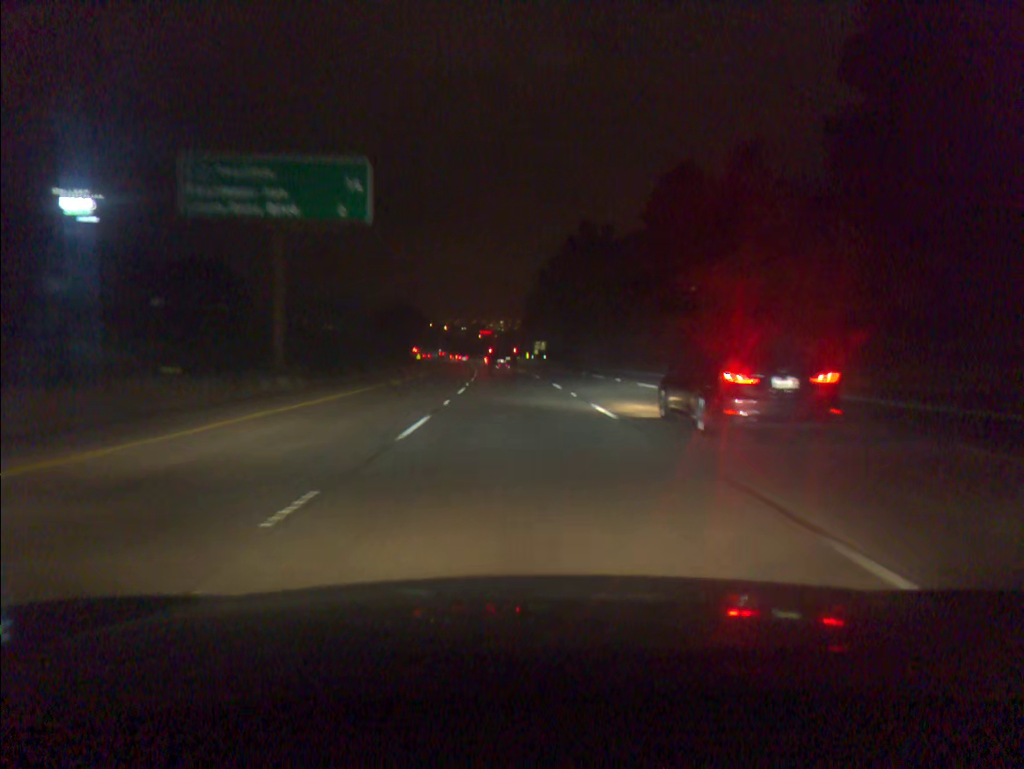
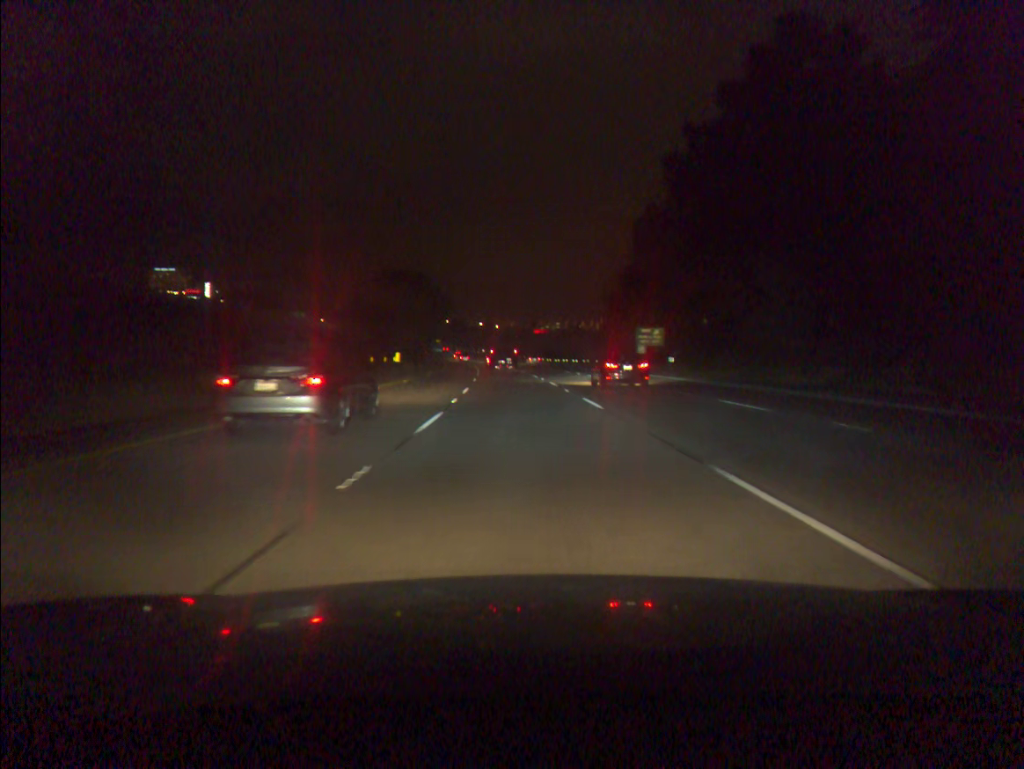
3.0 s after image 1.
(-3.1, +84.1) m; -4°
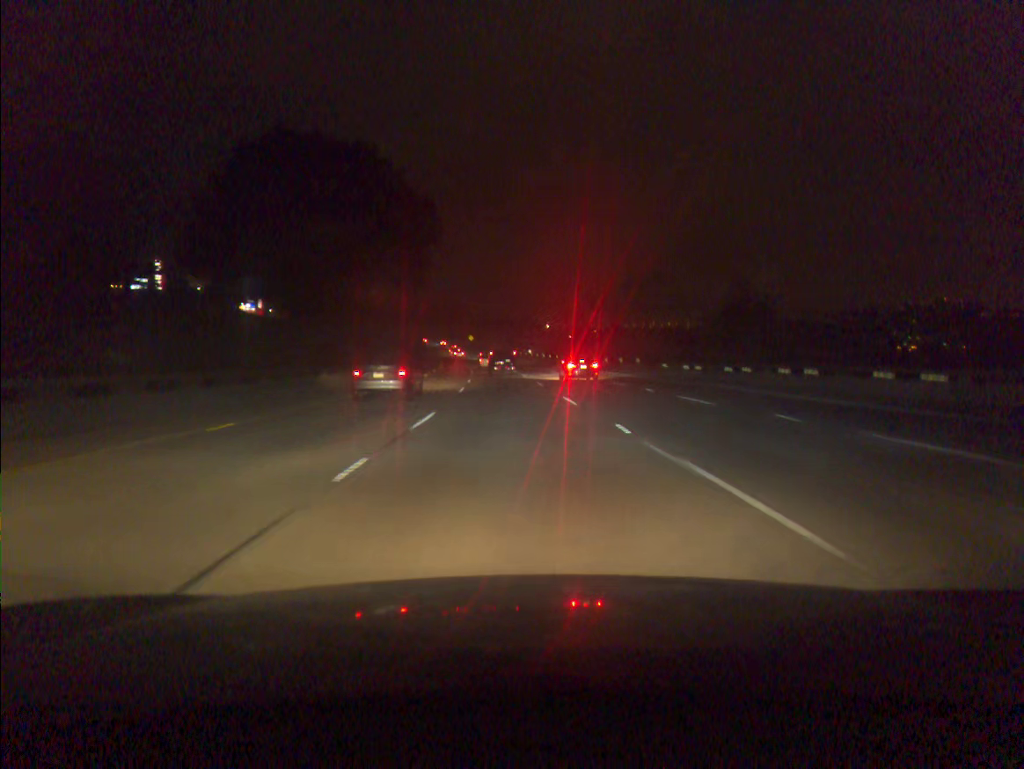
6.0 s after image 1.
(-2.8, +84.5) m; -4°
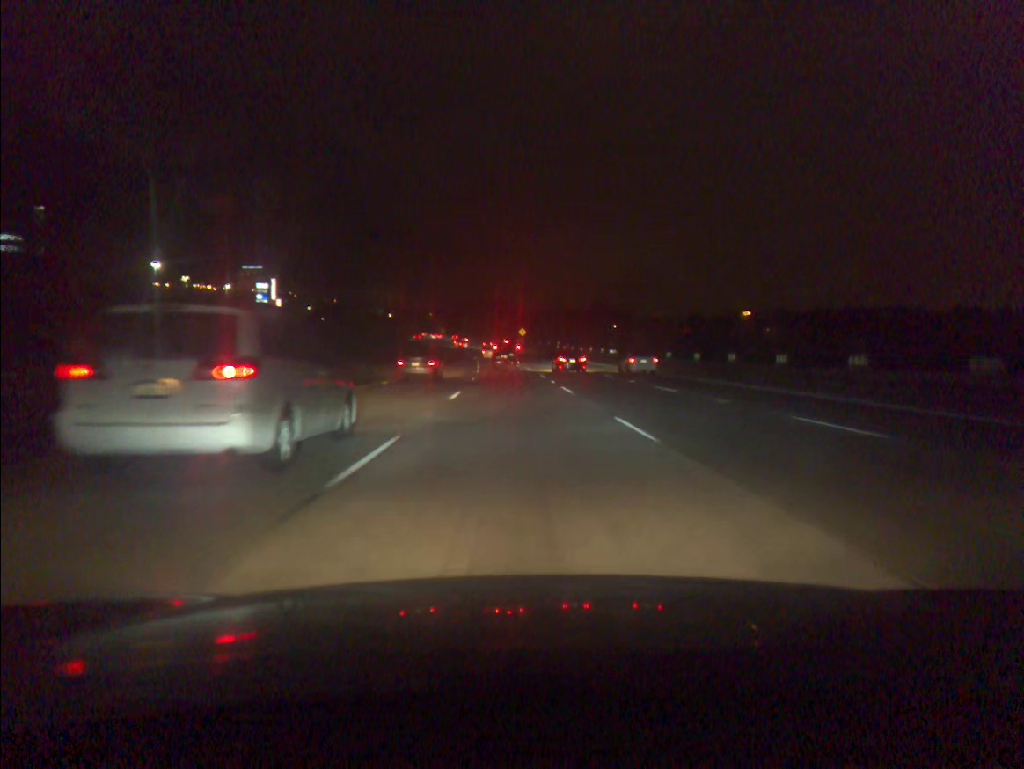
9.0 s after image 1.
(-3.3, +84.3) m; -4°
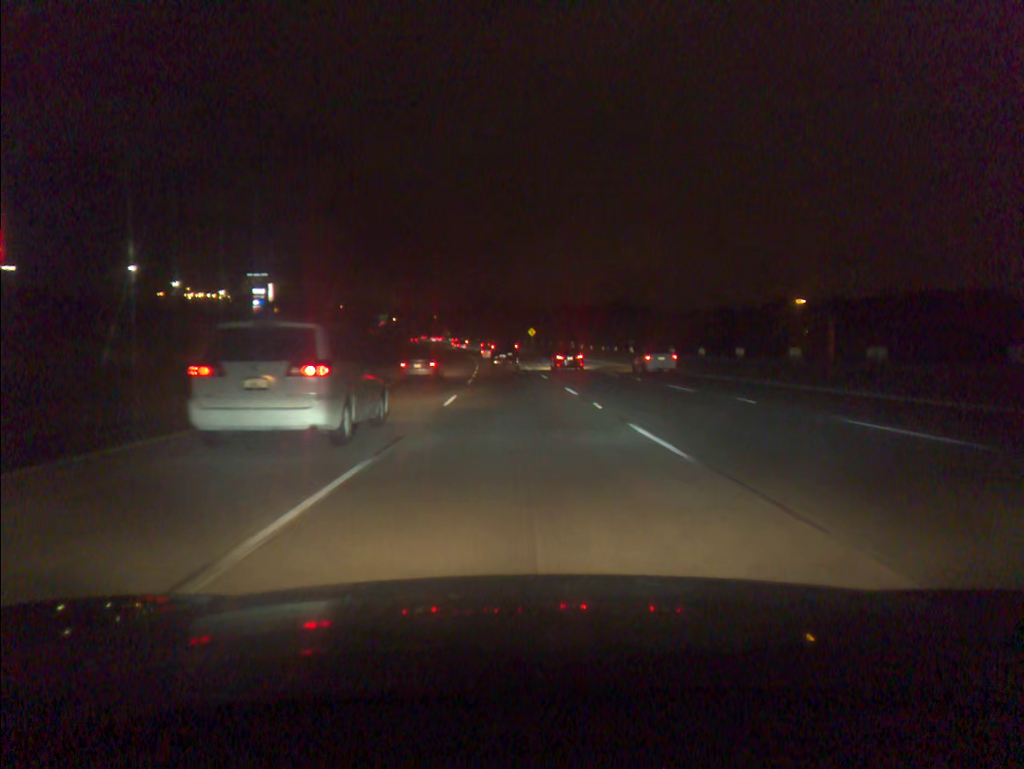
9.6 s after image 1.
(-0.1, +16.8) m; -1°
